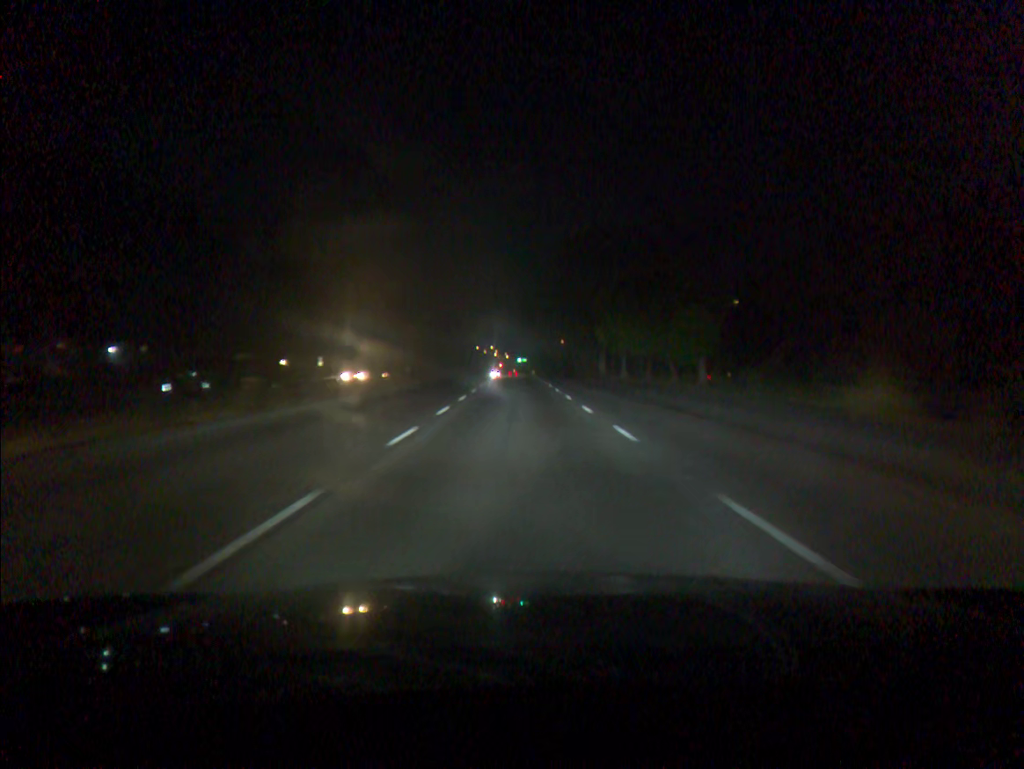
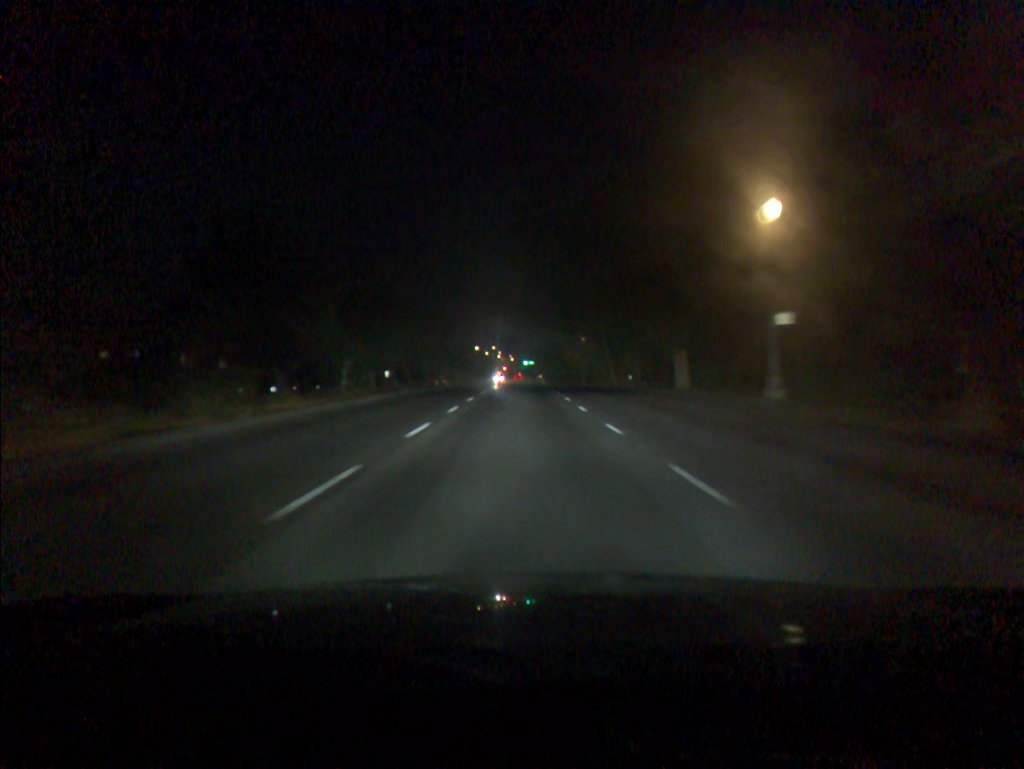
(-0.1, +34.0) m; 0°
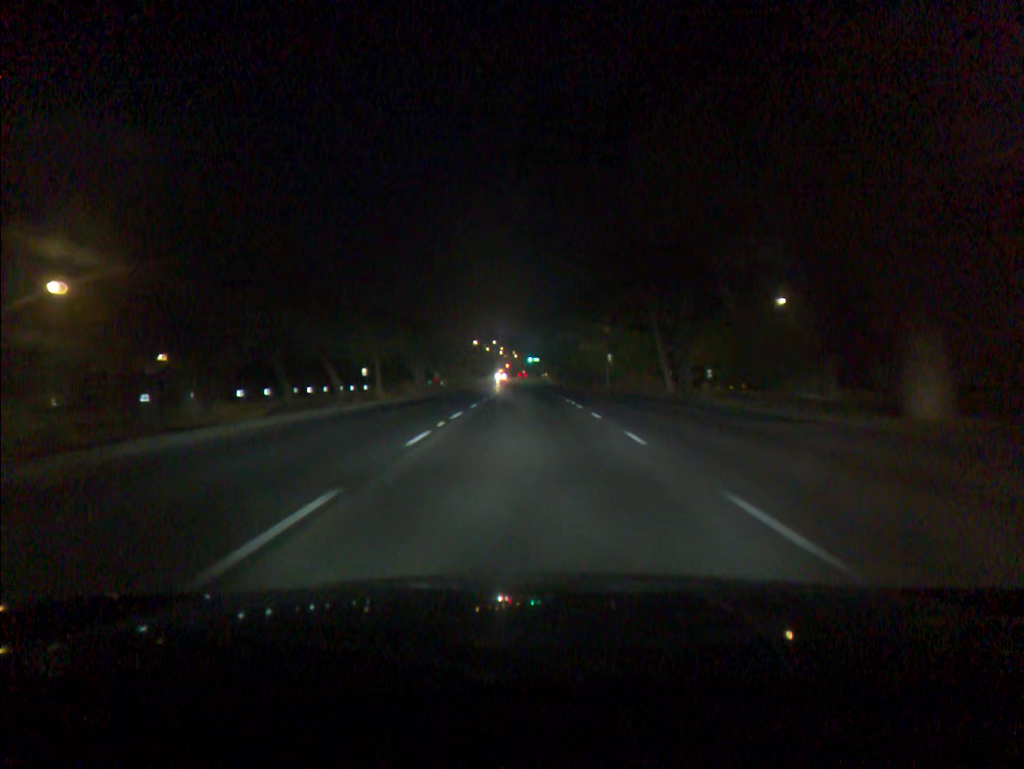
(0.0, +23.4) m; 0°
